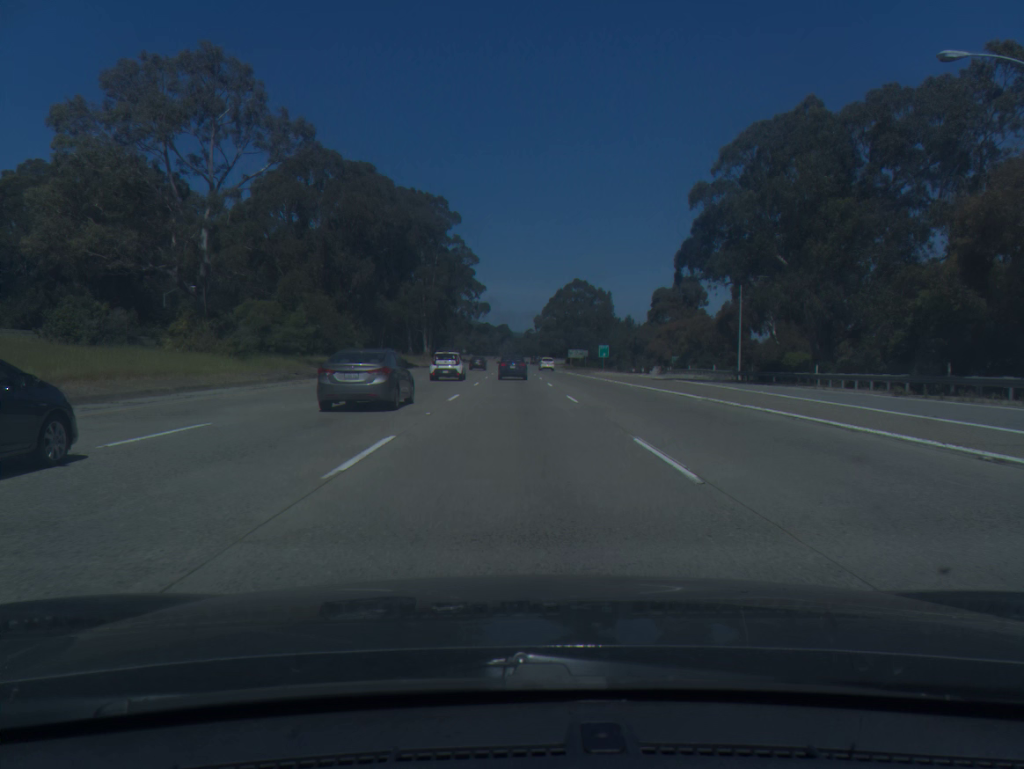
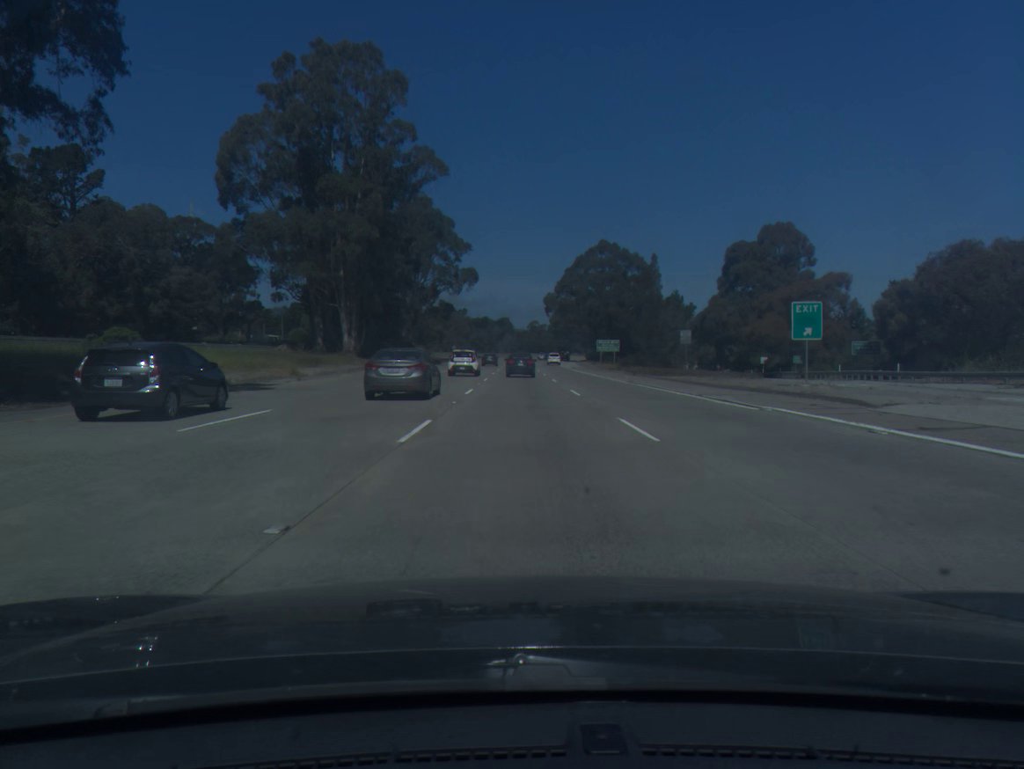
(-0.6, +70.3) m; 0°
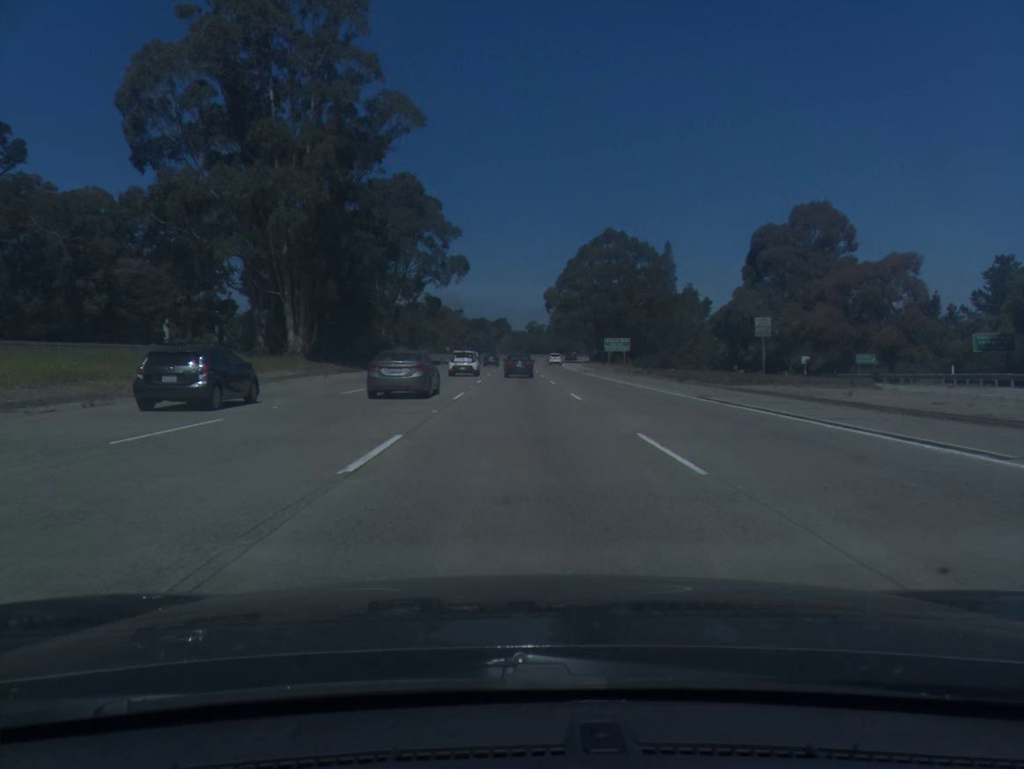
(0.0, +17.4) m; 0°
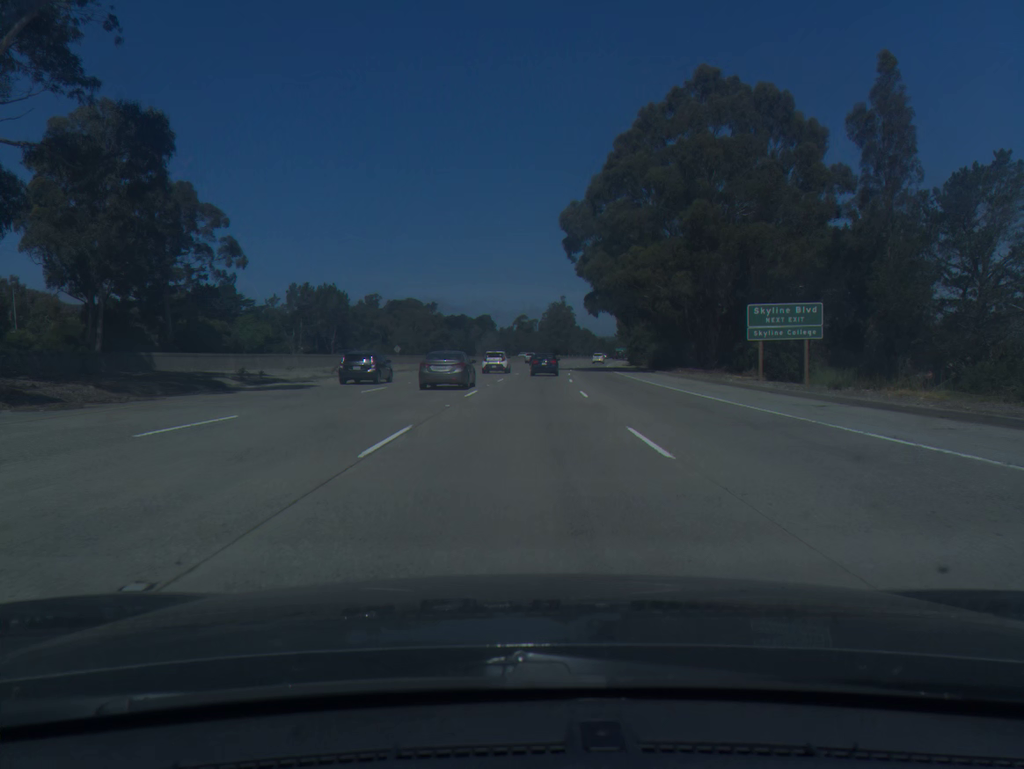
(-0.2, +86.4) m; +1°
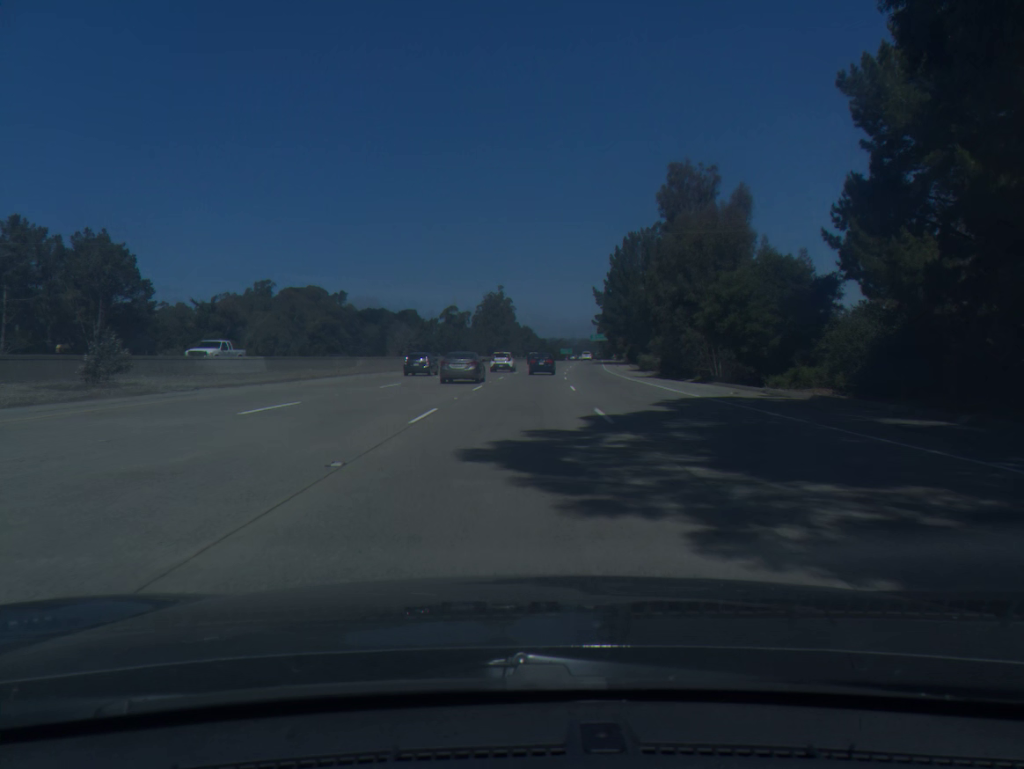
(+2.7, +68.4) m; +5°
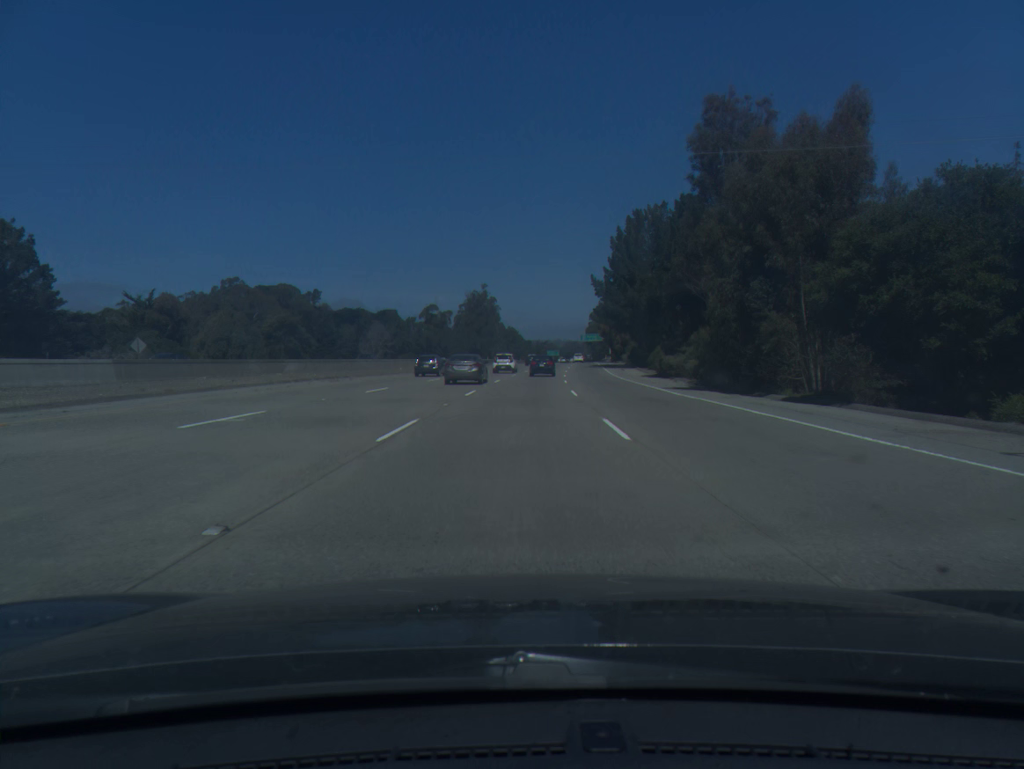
(+0.2, +17.1) m; +1°
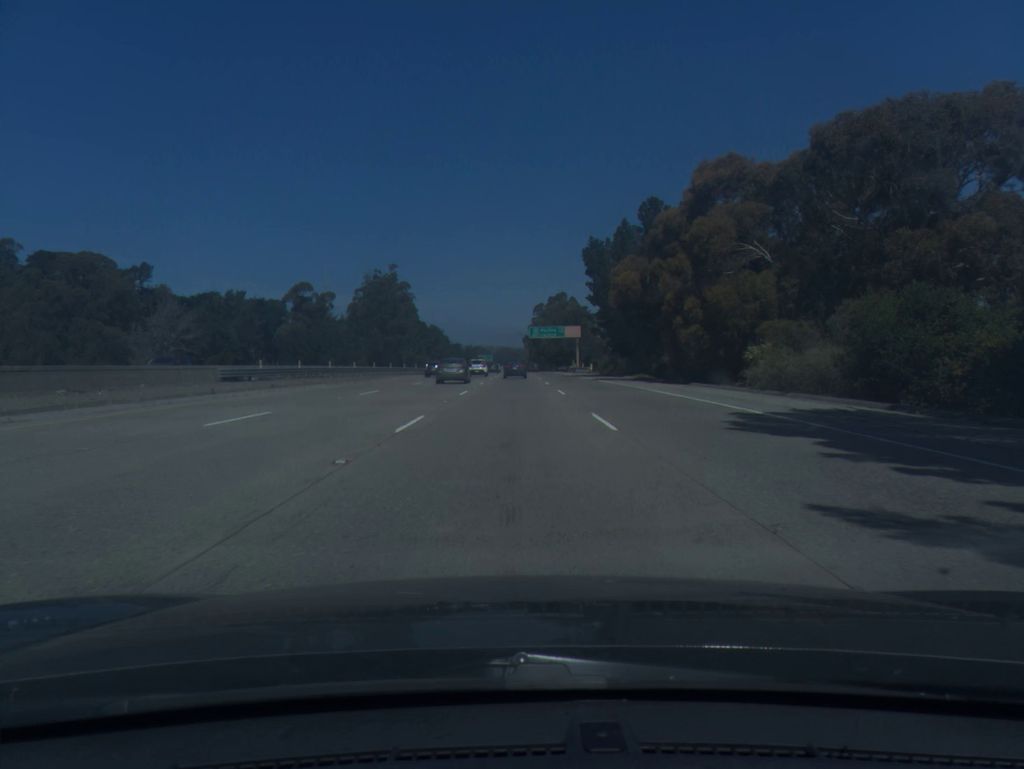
(+3.9, +86.1) m; +5°
